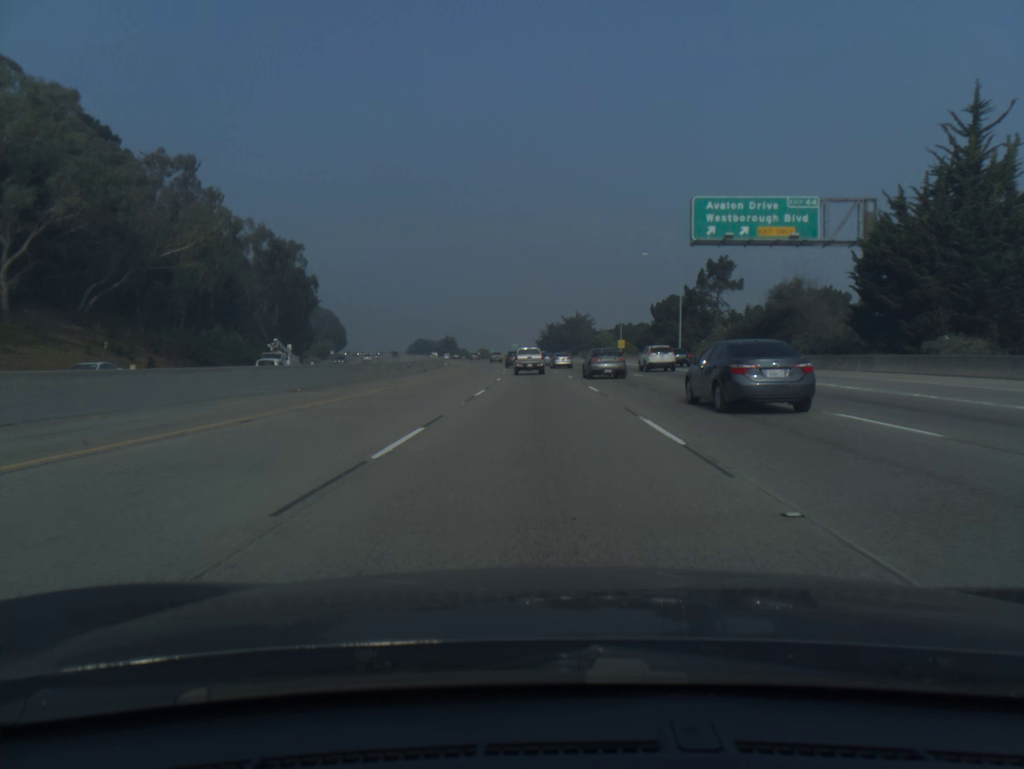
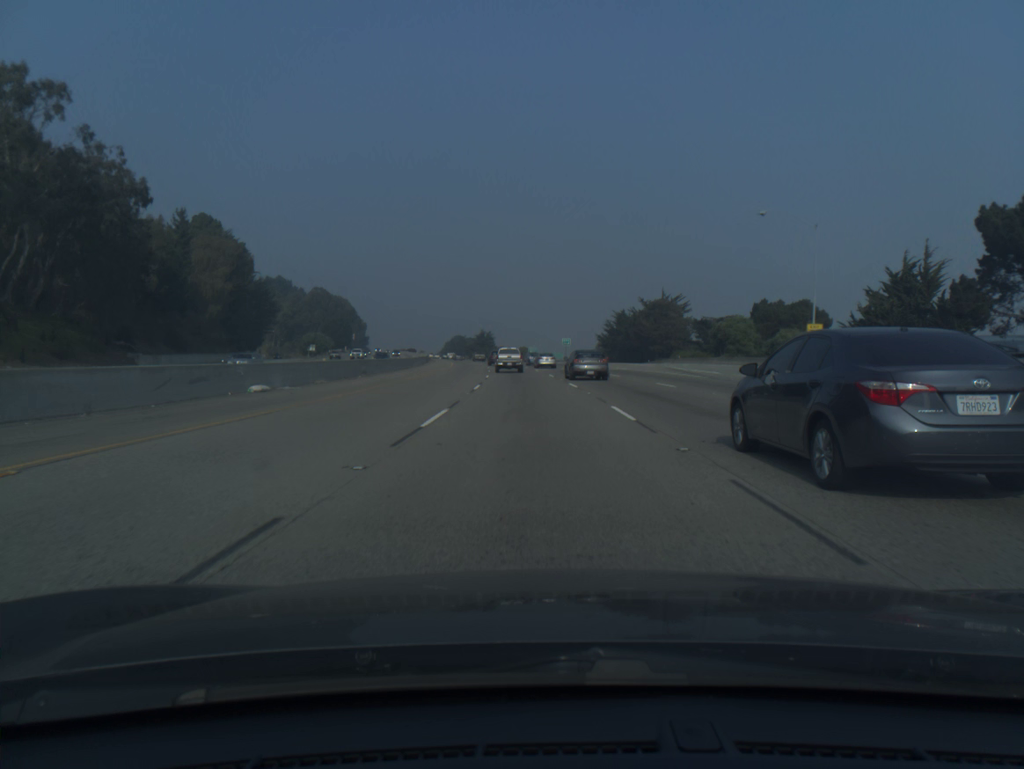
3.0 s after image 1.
(-2.2, +83.3) m; -4°
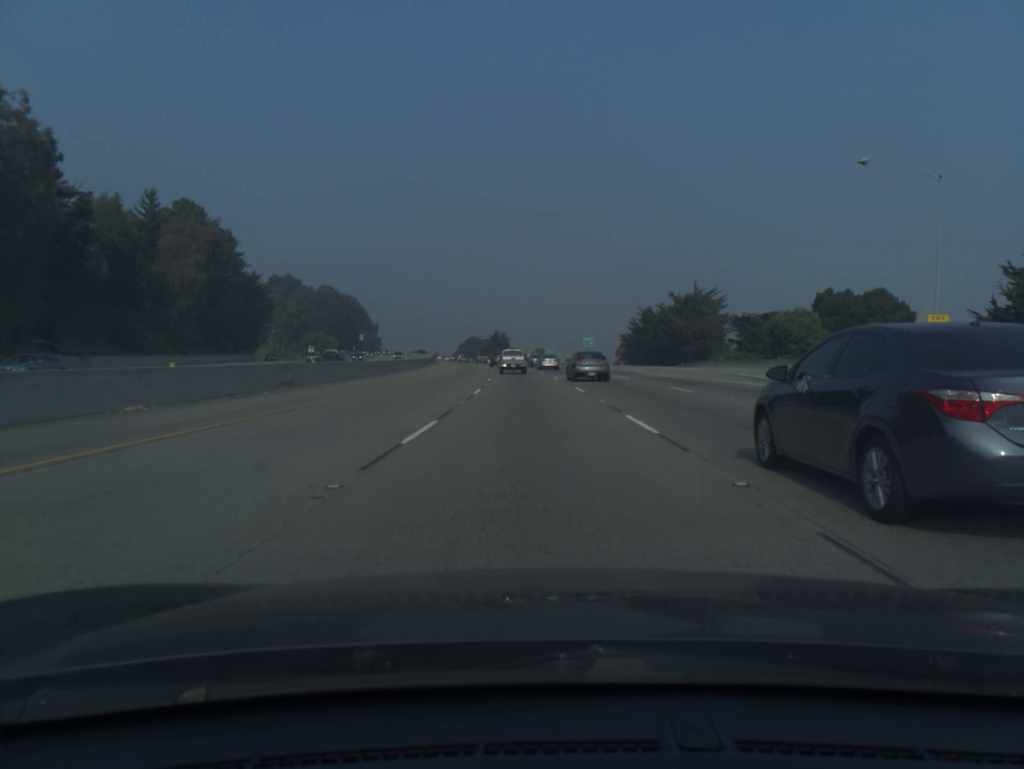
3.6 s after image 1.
(-0.2, +16.8) m; -1°
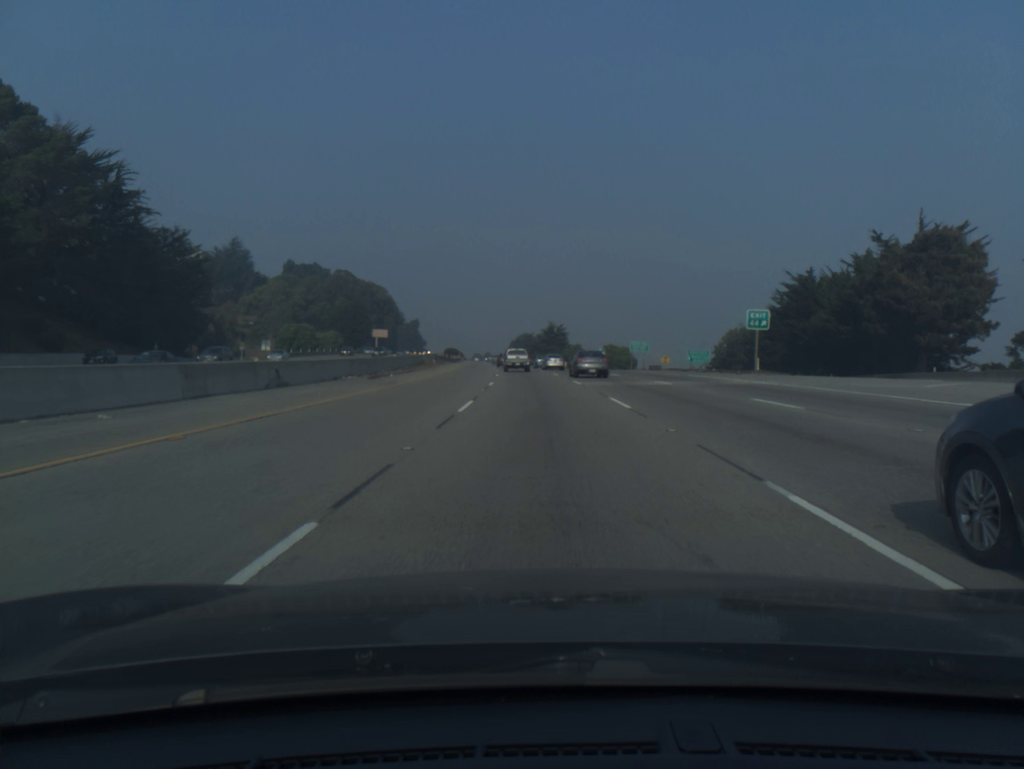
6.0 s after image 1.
(-2.6, +67.5) m; -4°
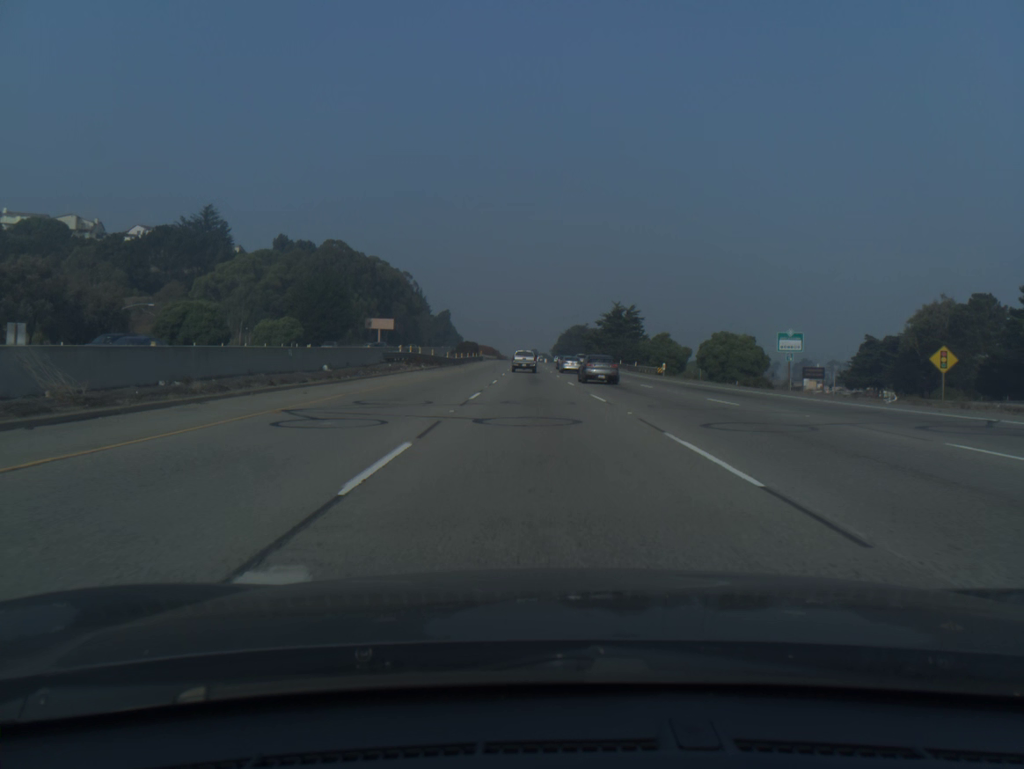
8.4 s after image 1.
(-2.3, +68.1) m; -4°
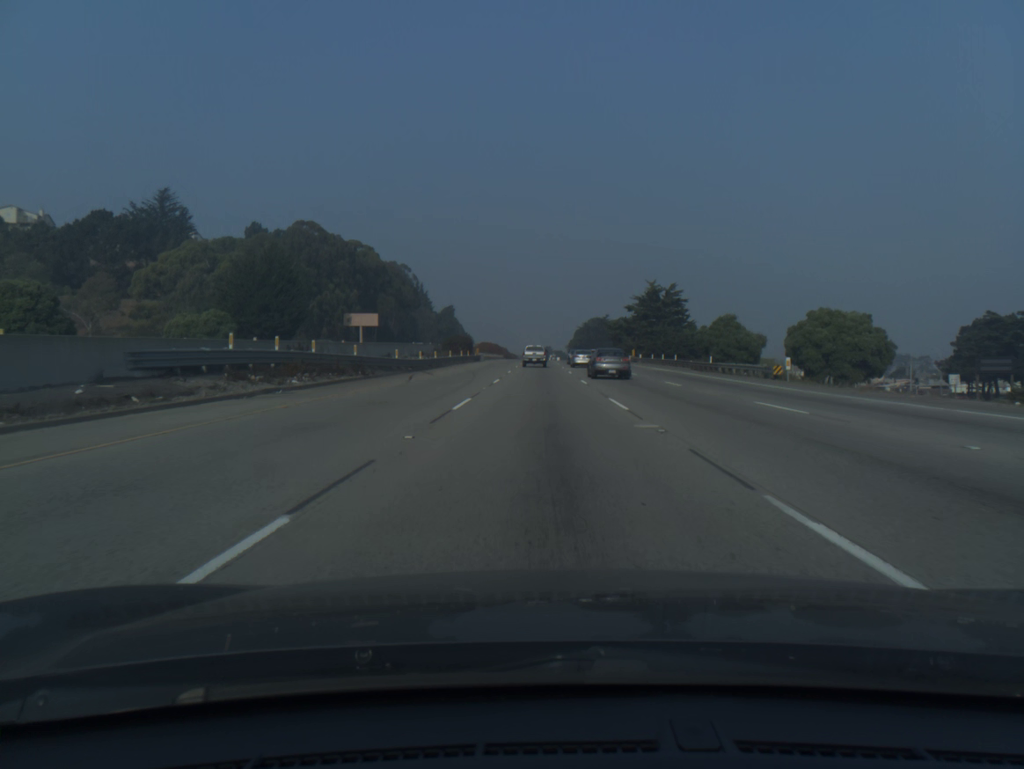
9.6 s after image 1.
(-0.3, +34.4) m; -1°
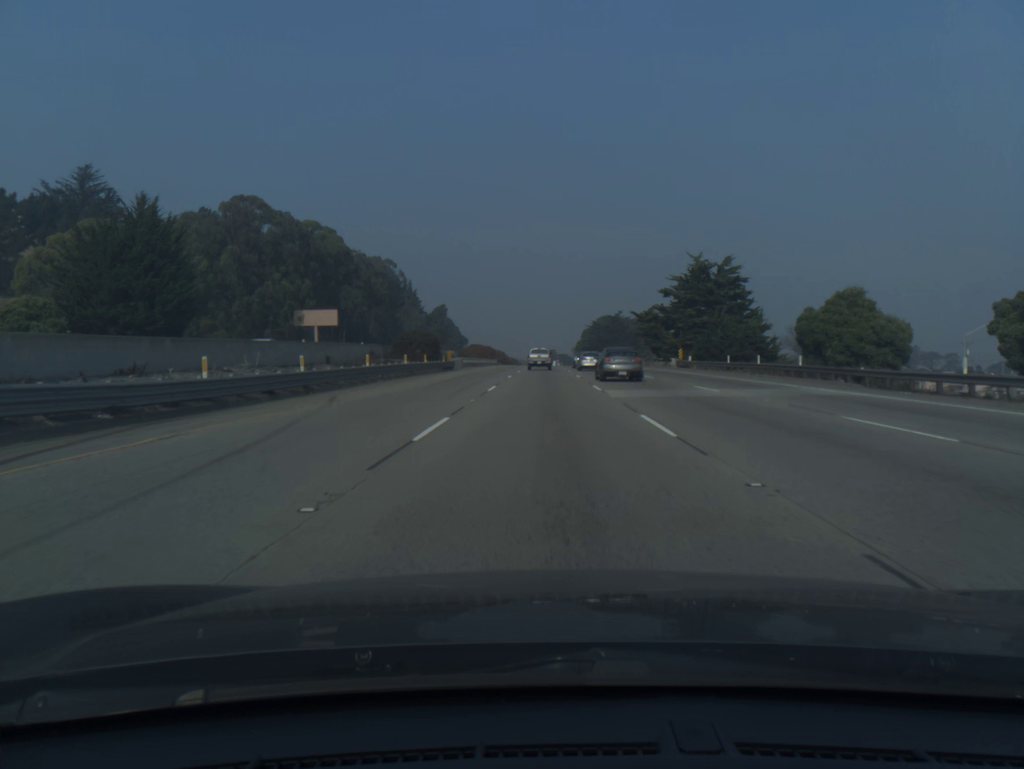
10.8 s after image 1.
(-0.1, +34.6) m; 0°
